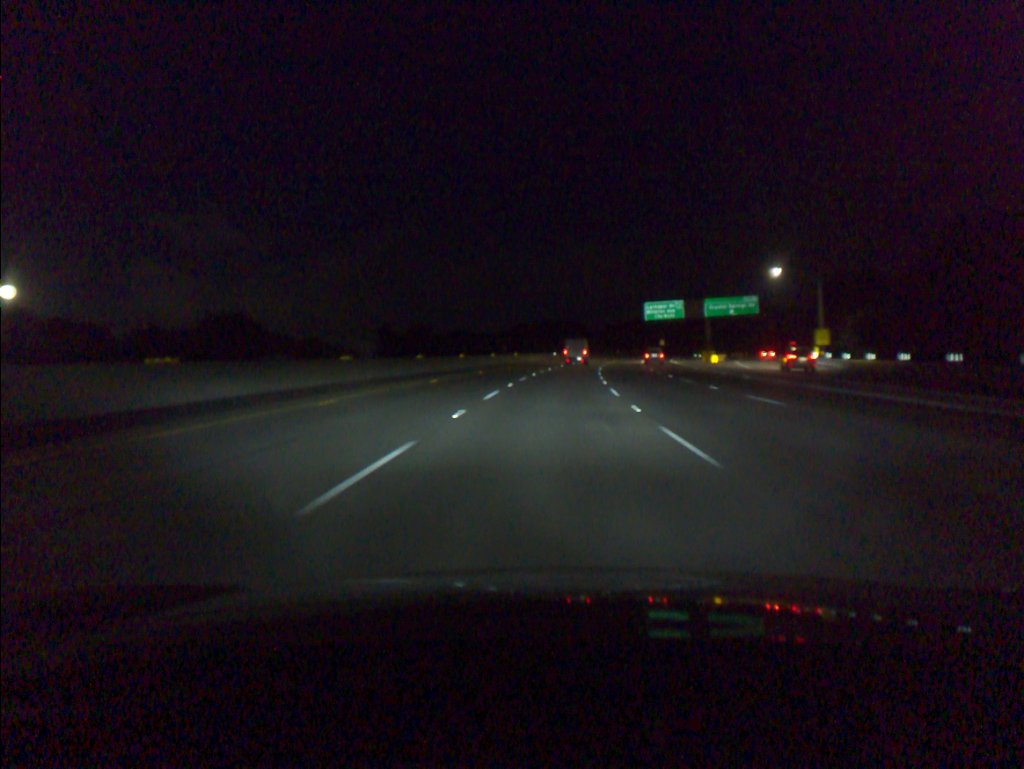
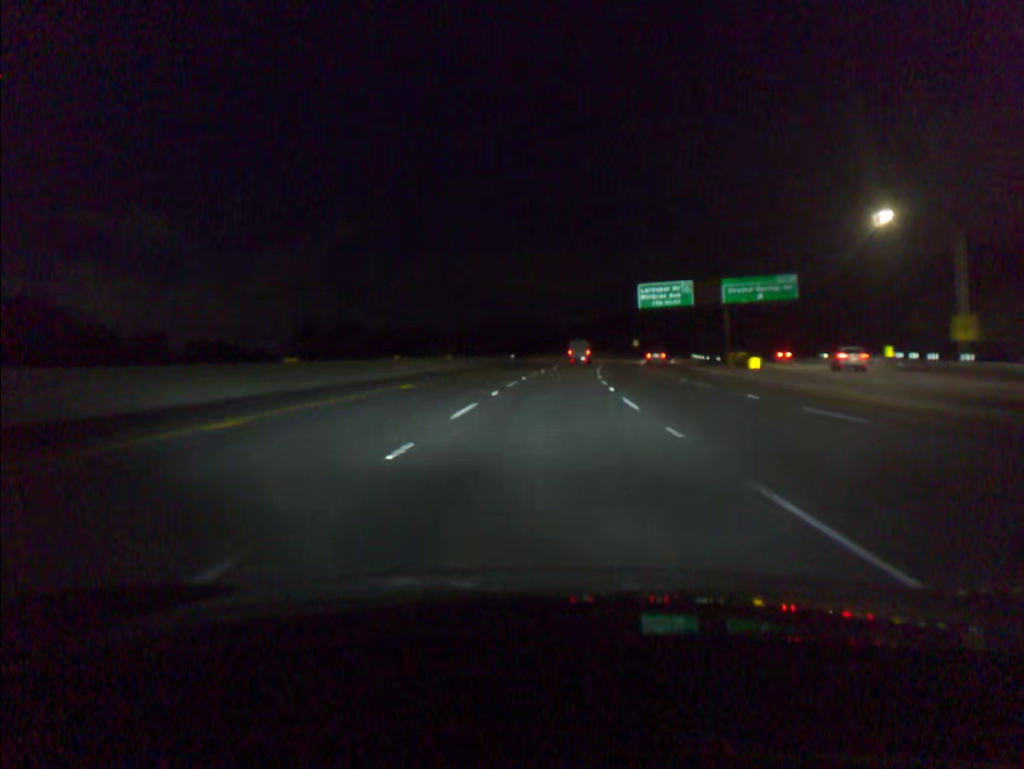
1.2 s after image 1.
(+0.8, +34.3) m; +3°
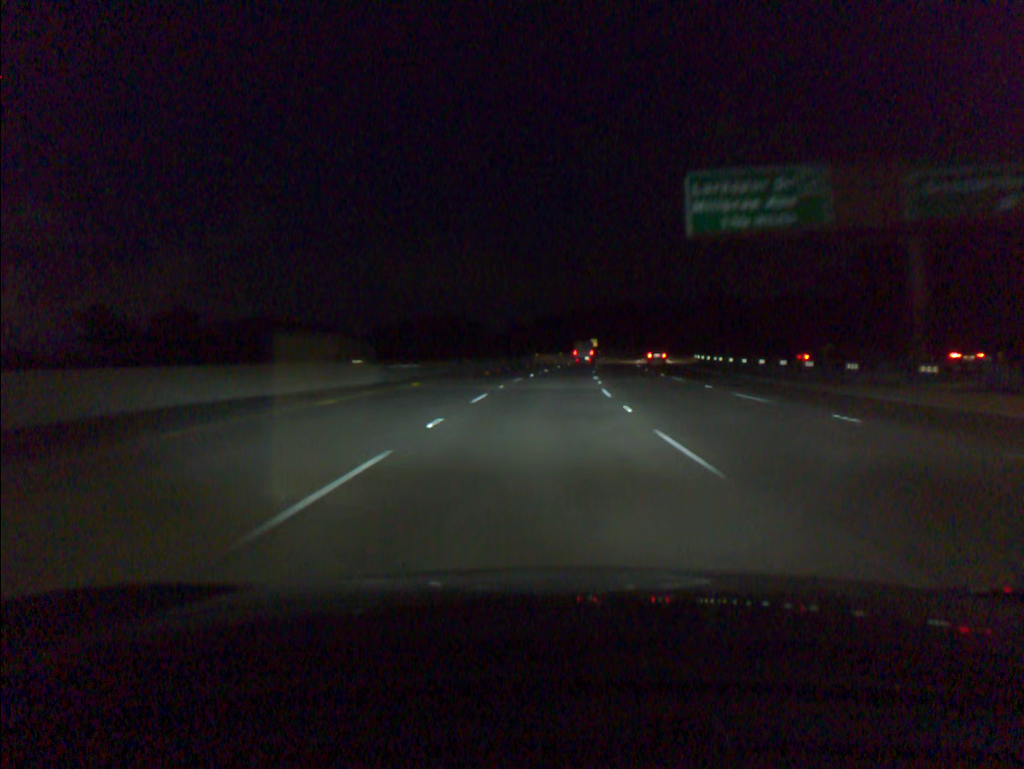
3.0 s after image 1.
(+2.1, +51.6) m; +4°
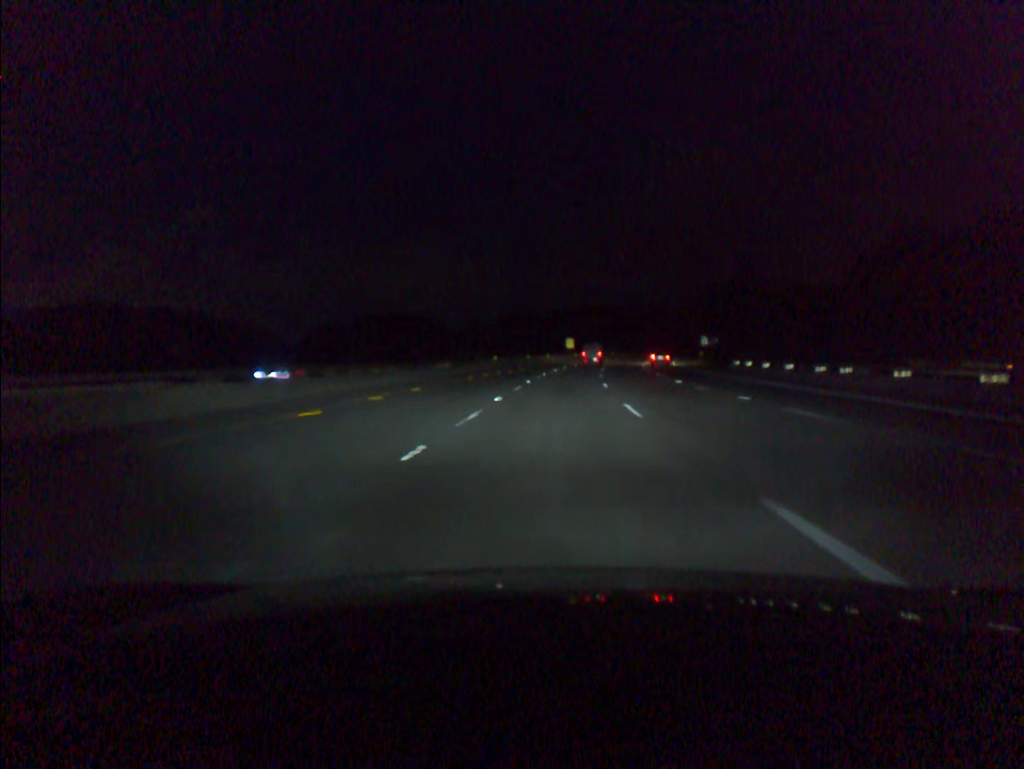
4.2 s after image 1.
(+0.7, +34.5) m; +2°
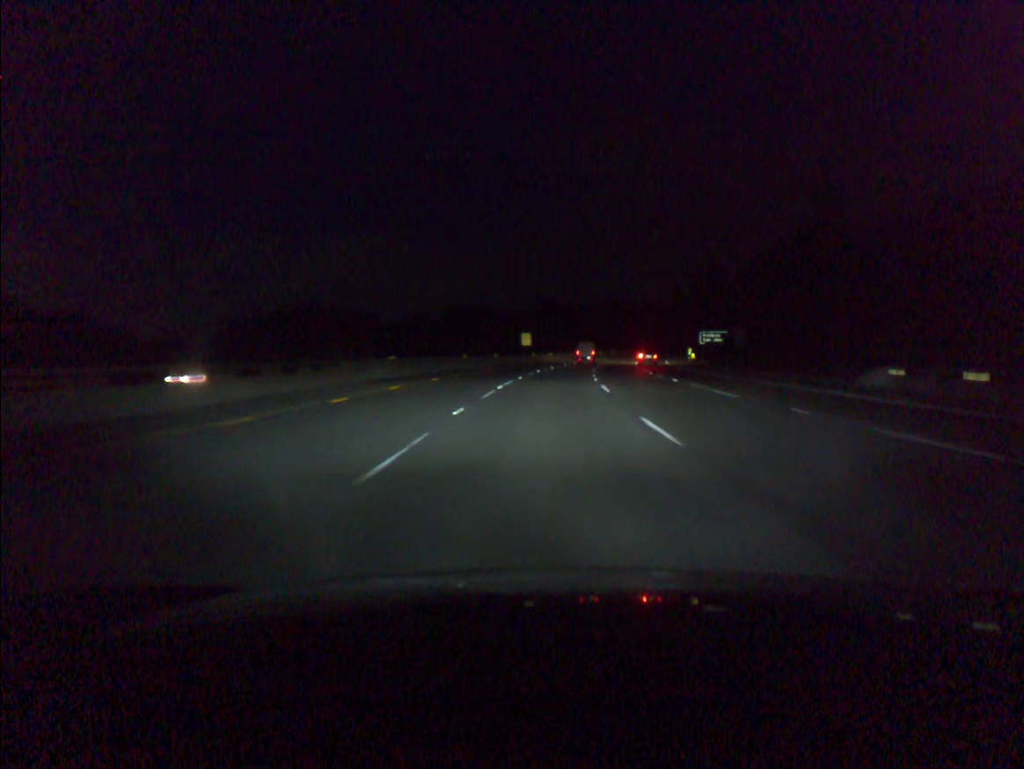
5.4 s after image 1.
(+1.0, +34.5) m; +3°
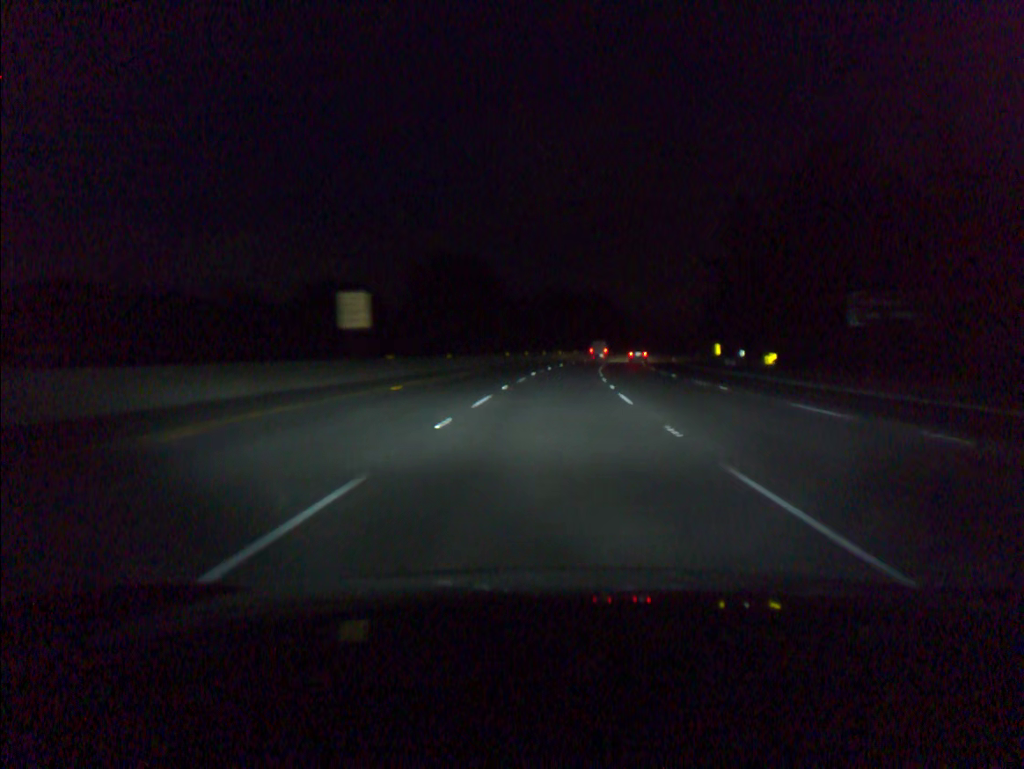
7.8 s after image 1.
(+3.1, +69.0) m; +5°
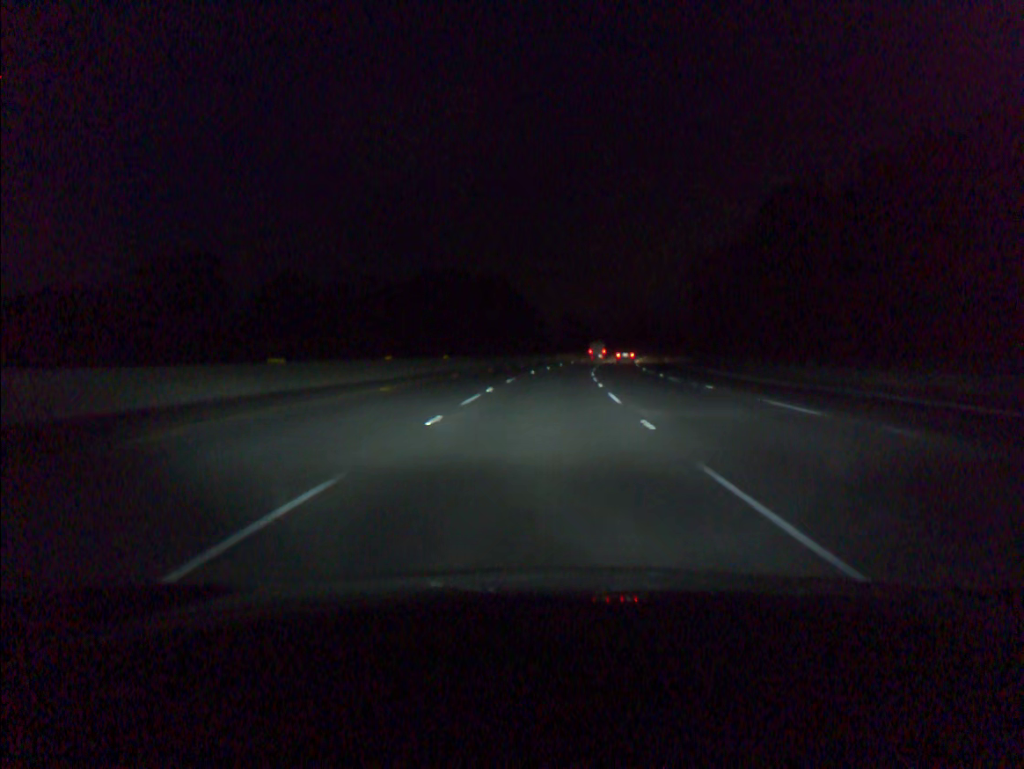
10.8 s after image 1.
(+5.9, +86.1) m; +8°
